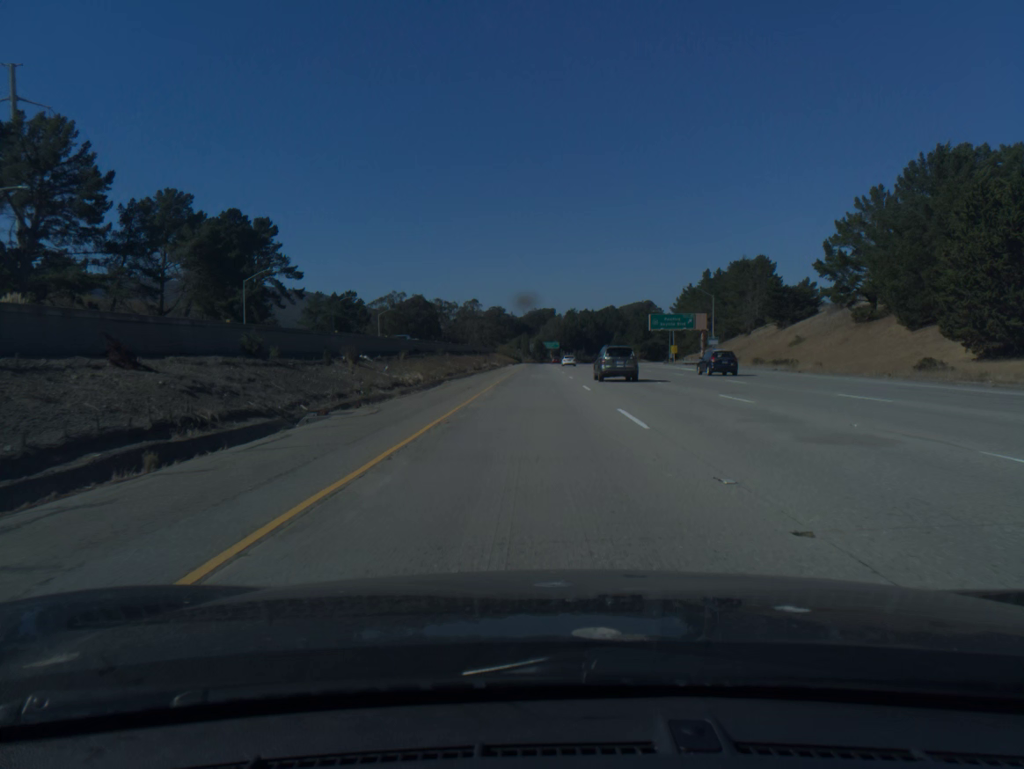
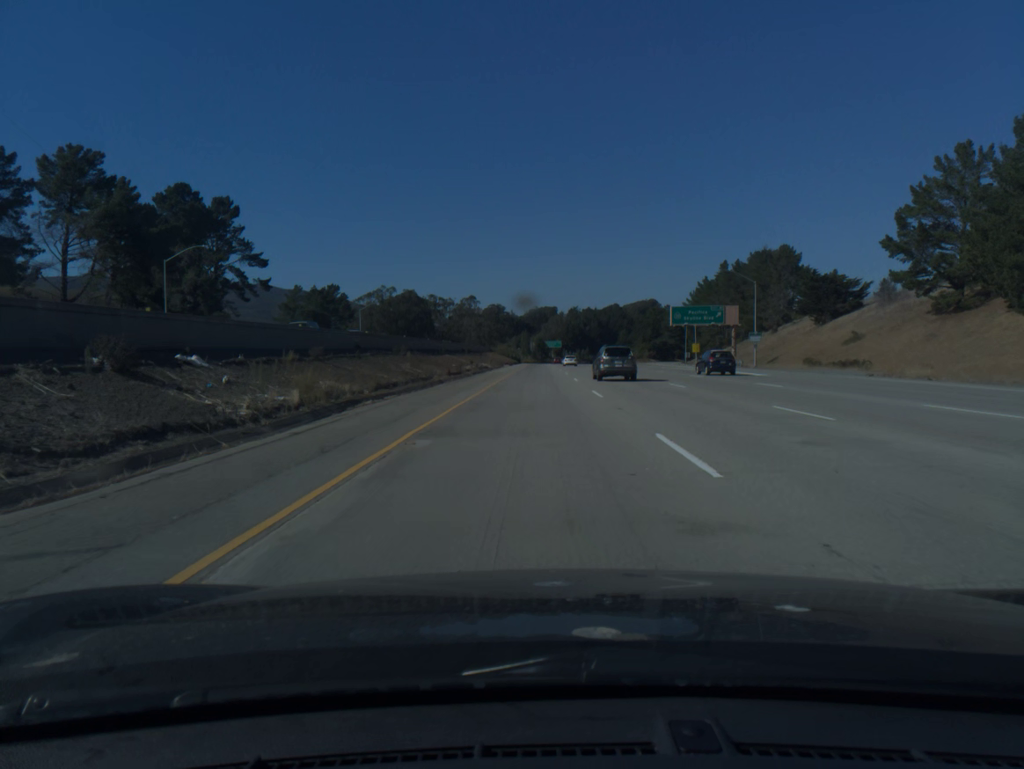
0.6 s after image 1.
(0.0, +20.0) m; 0°
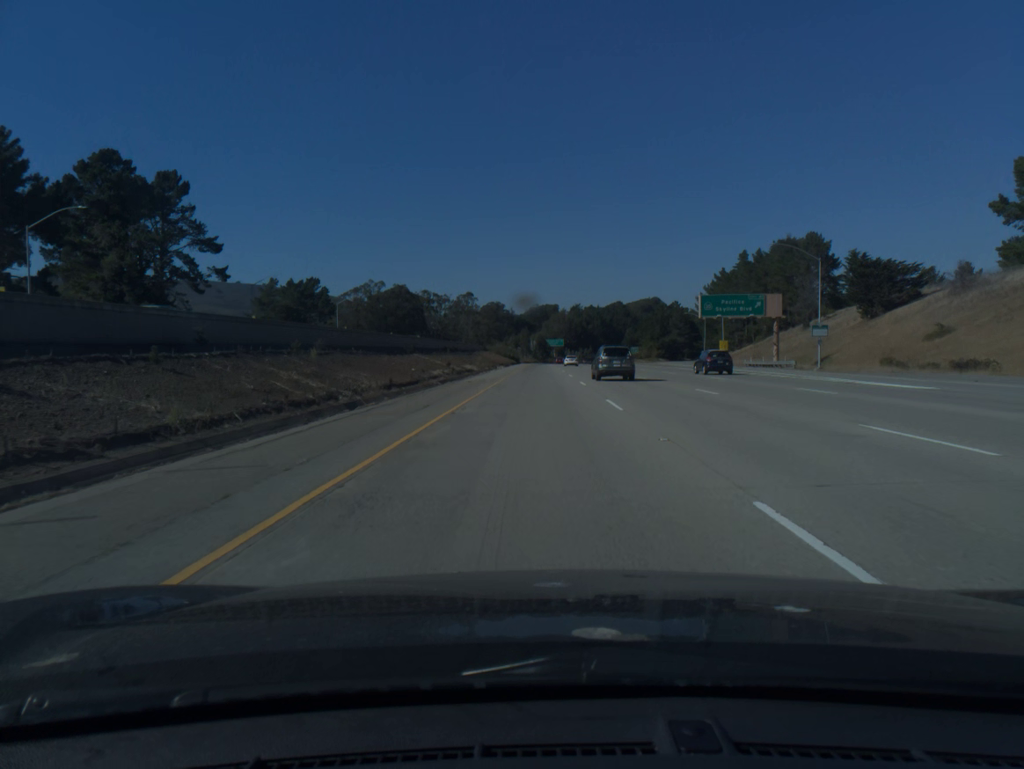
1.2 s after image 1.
(0.0, +20.0) m; 0°
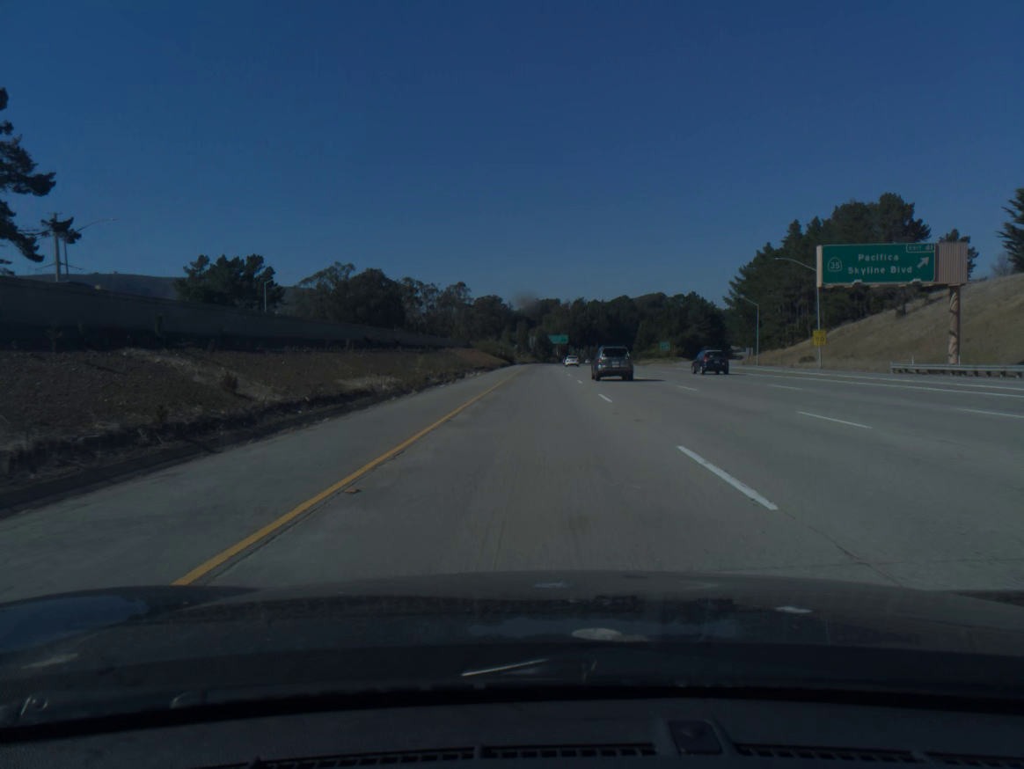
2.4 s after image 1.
(0.0, +40.0) m; 0°
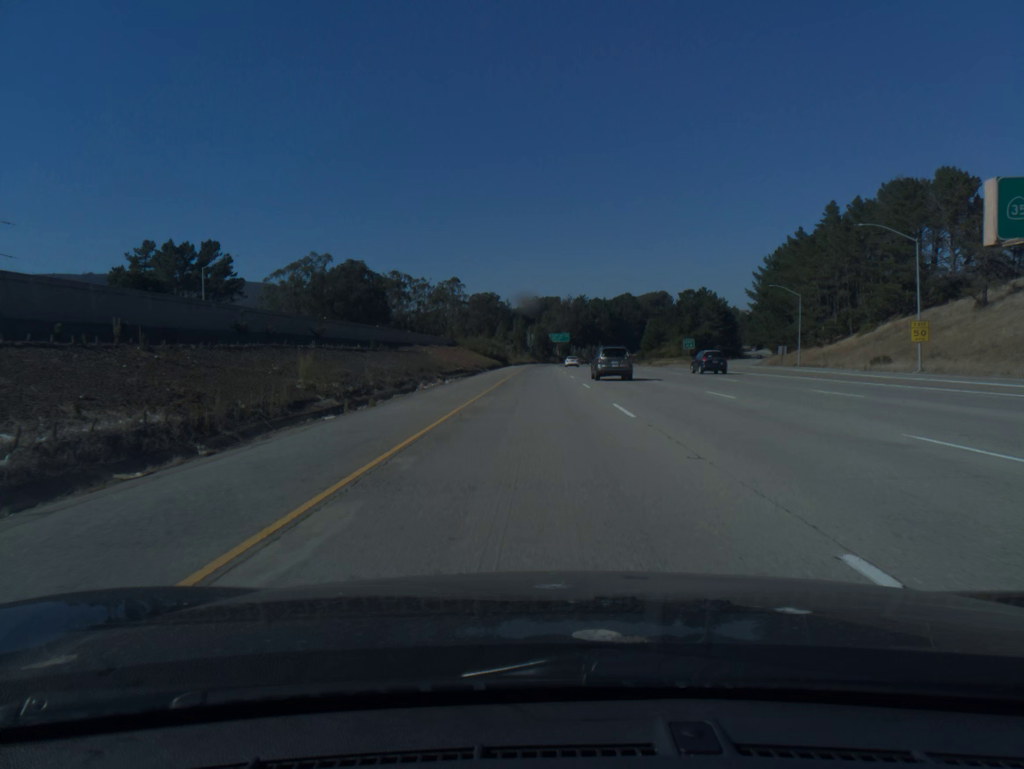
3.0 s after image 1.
(0.0, +20.0) m; 0°
